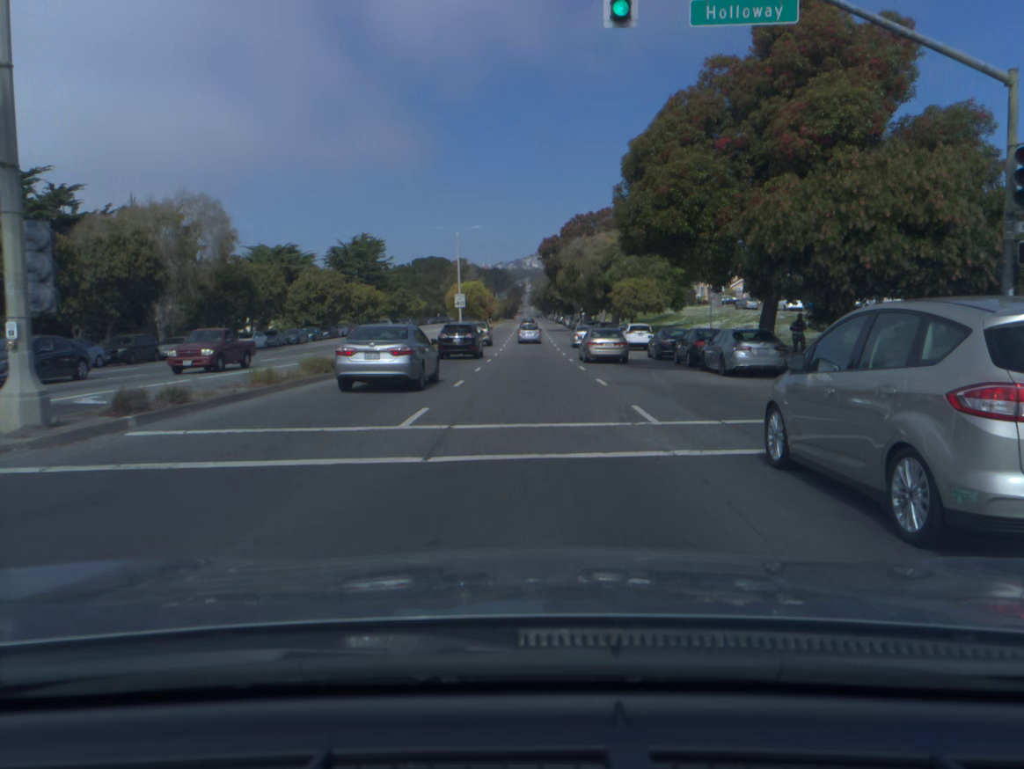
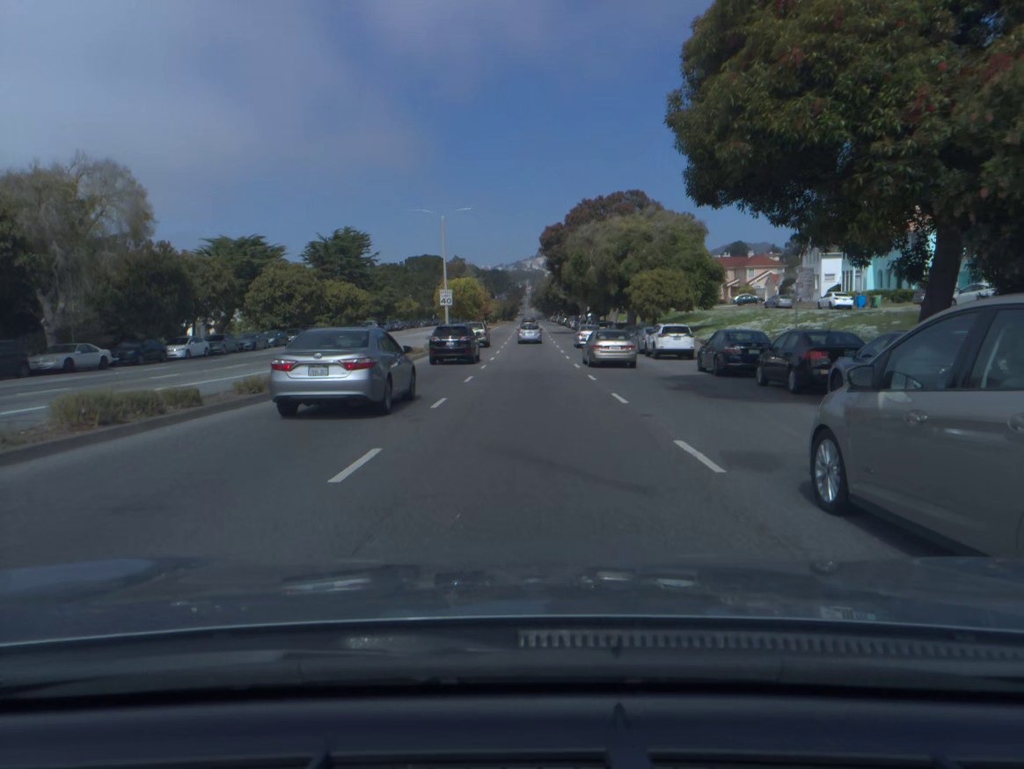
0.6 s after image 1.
(0.0, +11.5) m; 0°
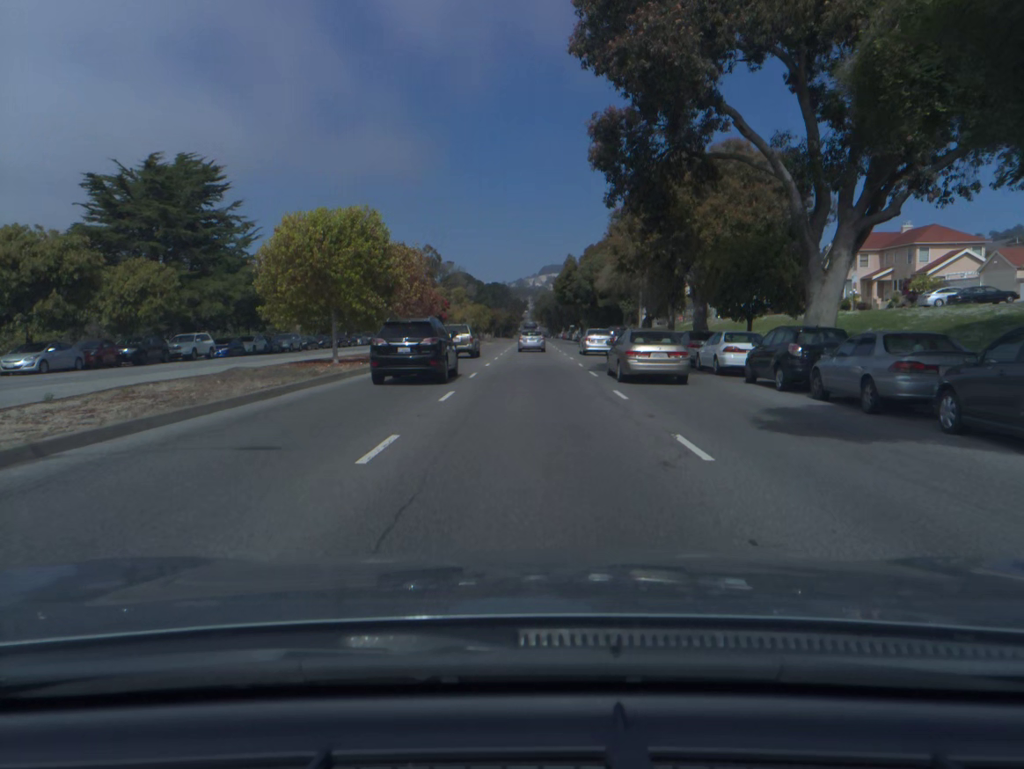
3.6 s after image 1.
(0.0, +57.8) m; 0°
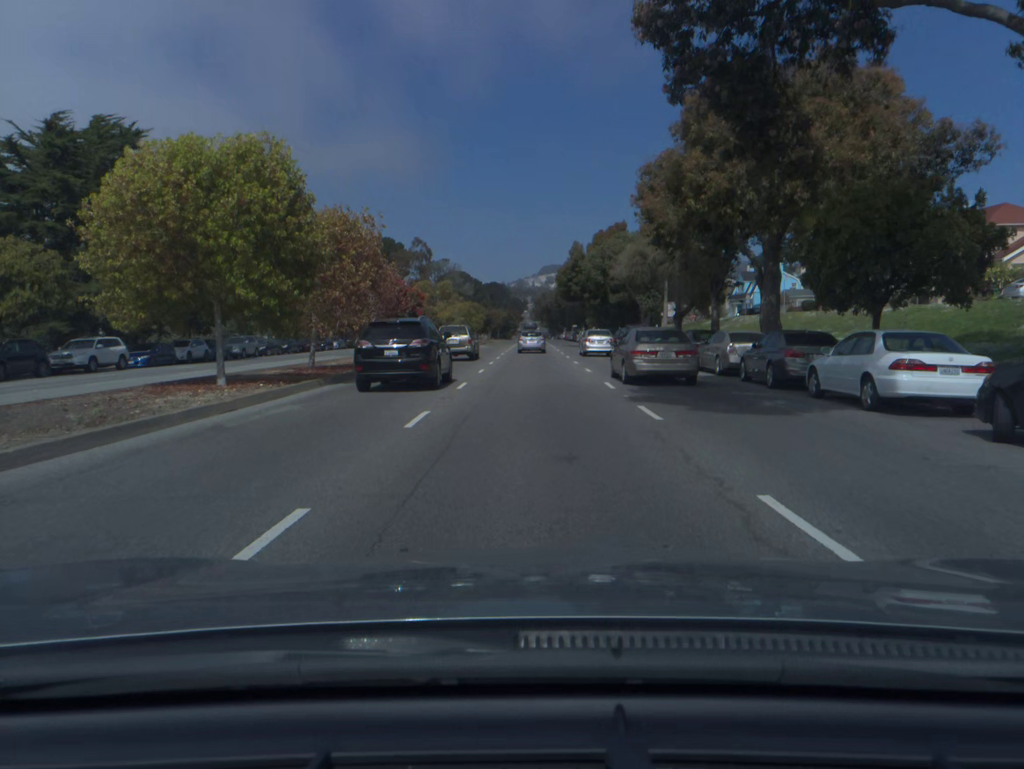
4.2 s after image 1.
(0.0, +11.4) m; 0°
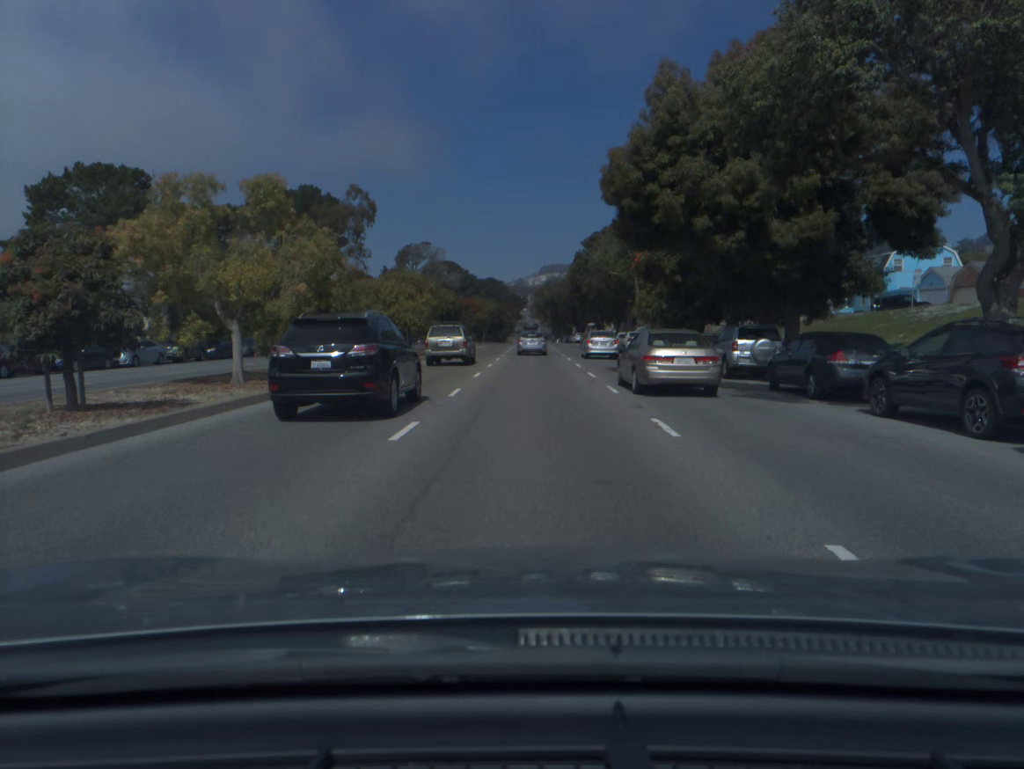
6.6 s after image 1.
(0.0, +45.0) m; 0°
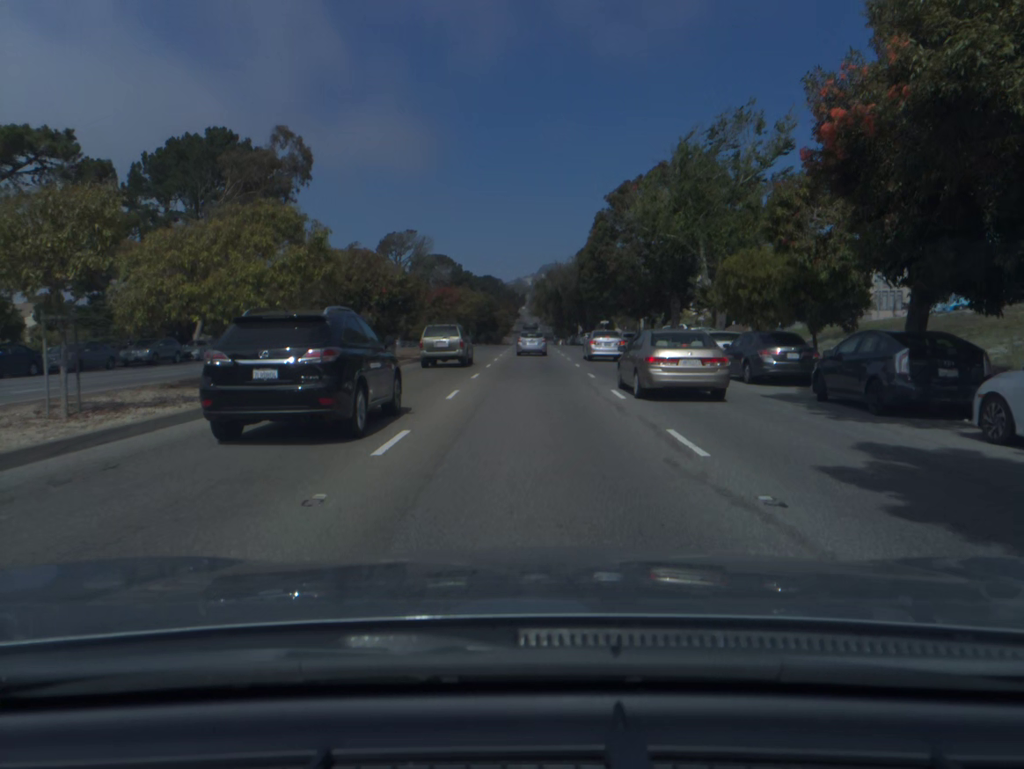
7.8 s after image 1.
(0.0, +22.7) m; 0°
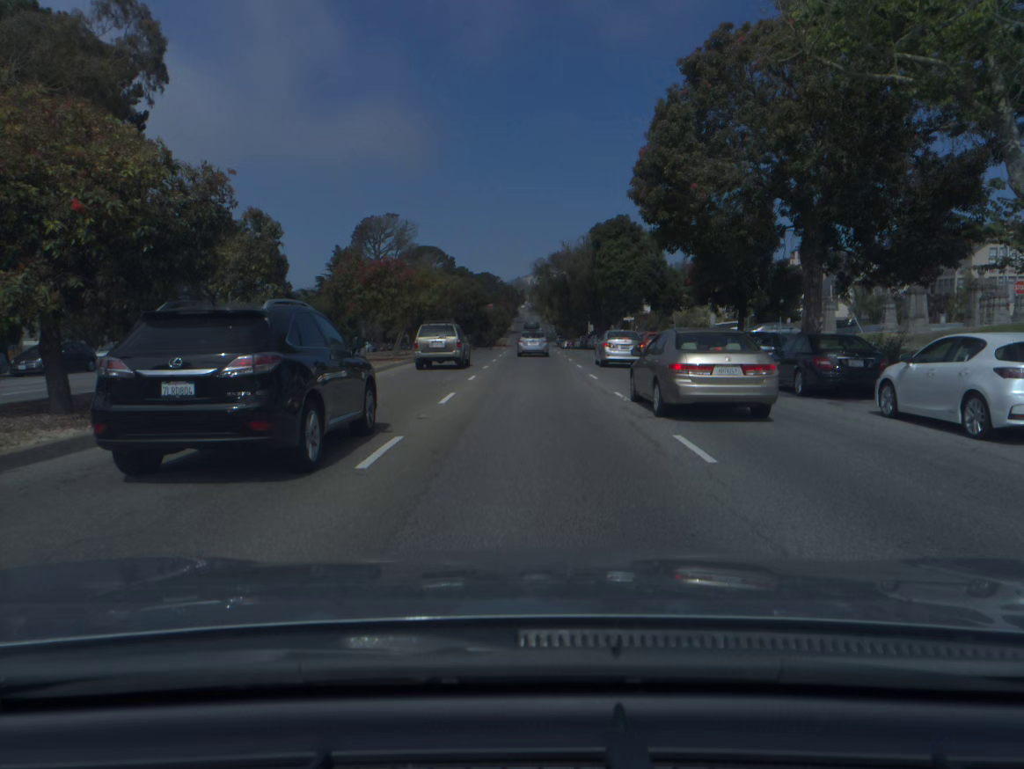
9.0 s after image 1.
(0.0, +22.8) m; 0°
